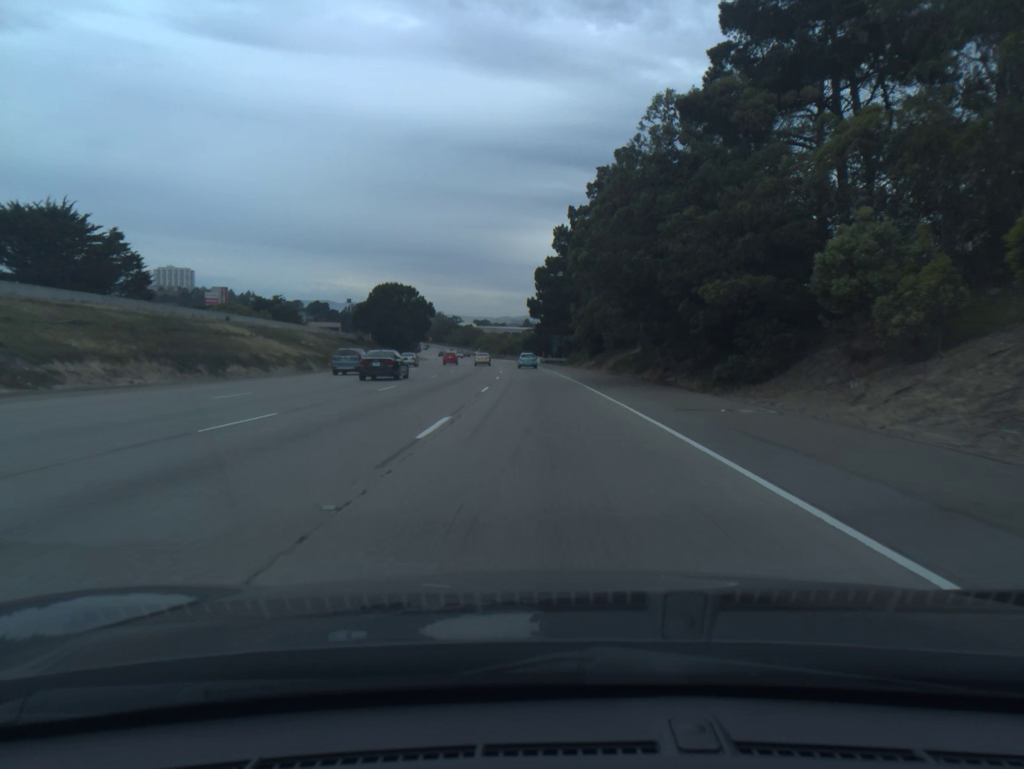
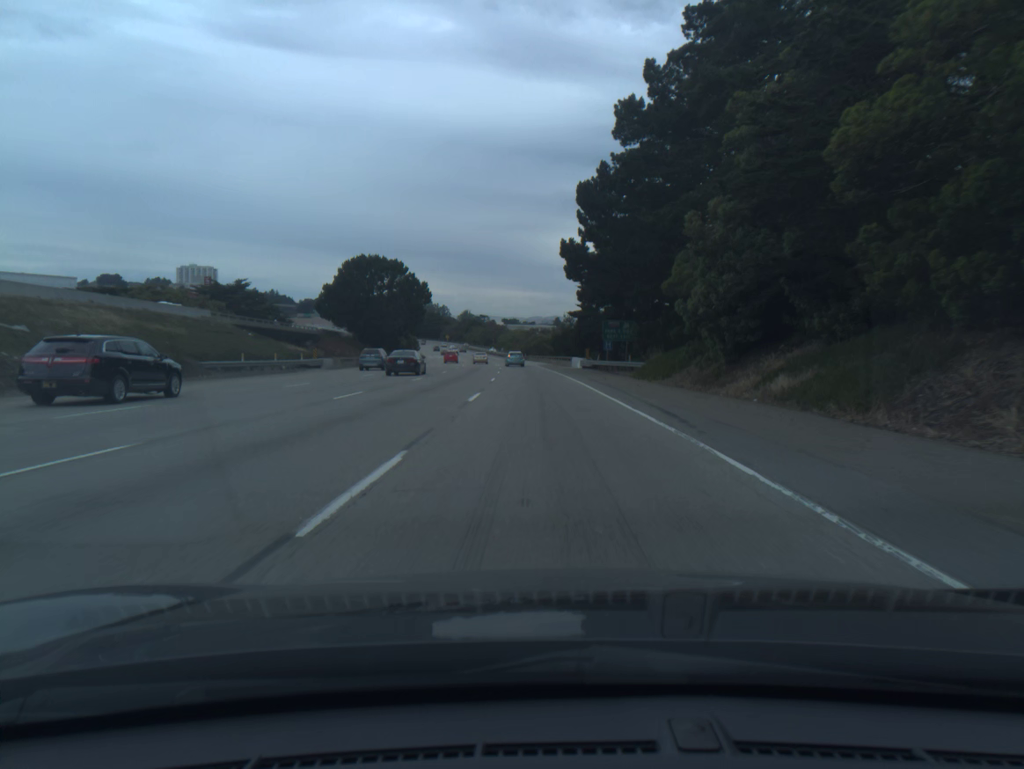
(-1.0, +49.9) m; -2°
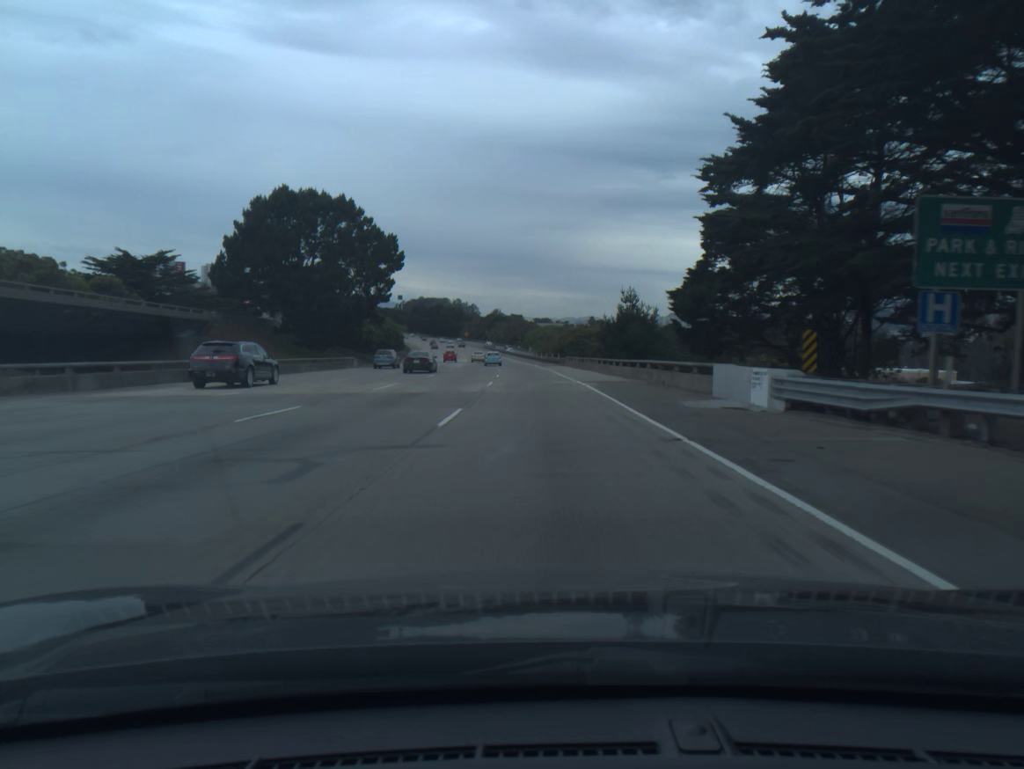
(-1.0, +51.2) m; -2°
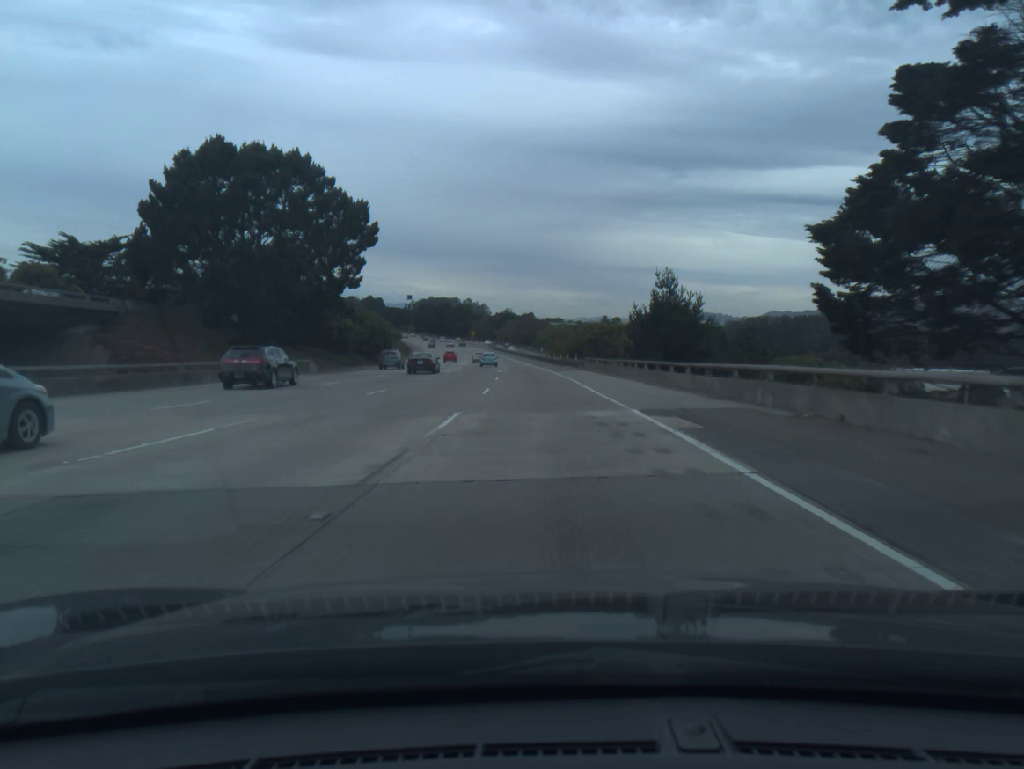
(-0.1, +17.3) m; -1°
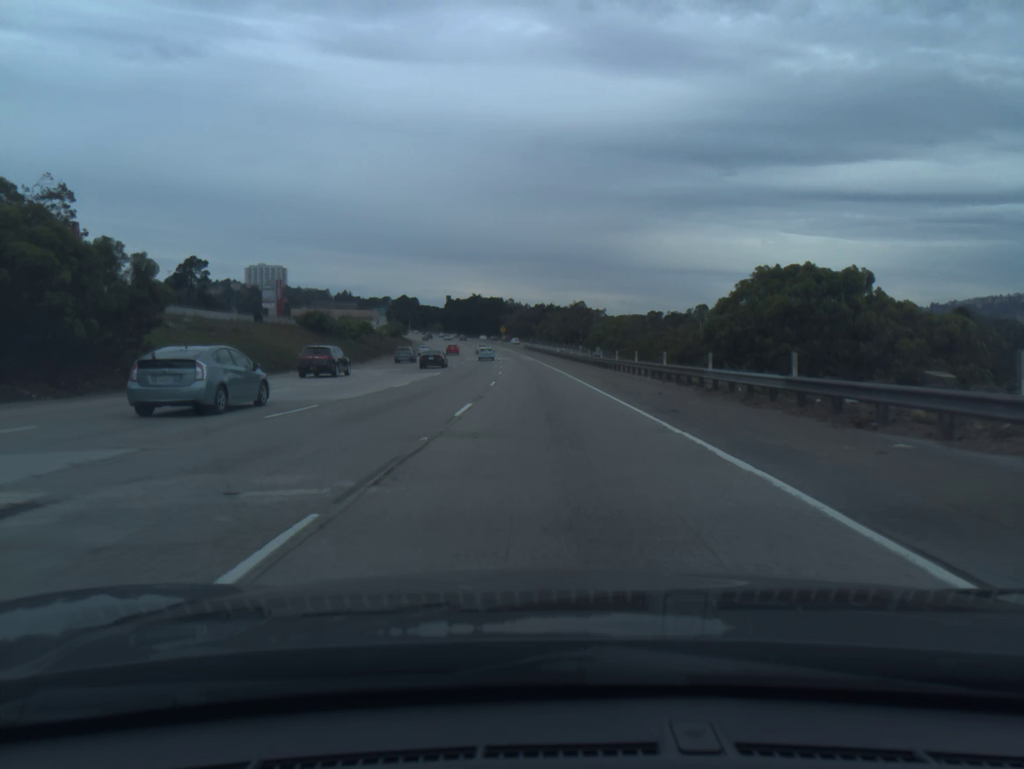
(-2.1, +70.5) m; -3°
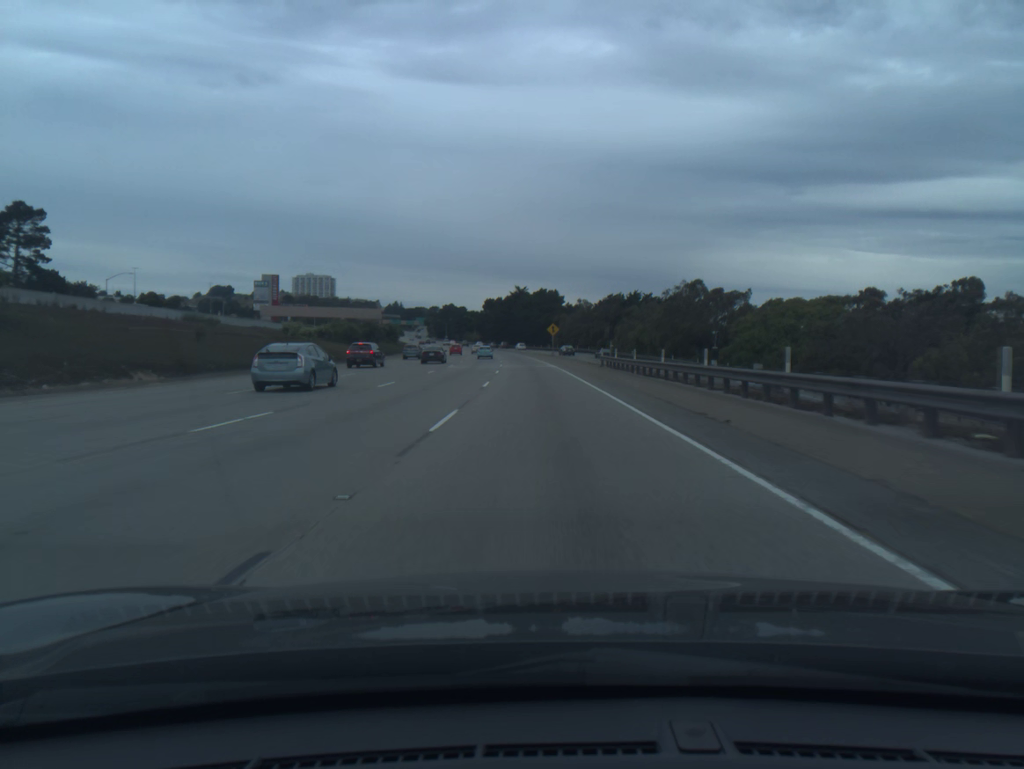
(-3.2, +90.8) m; -4°
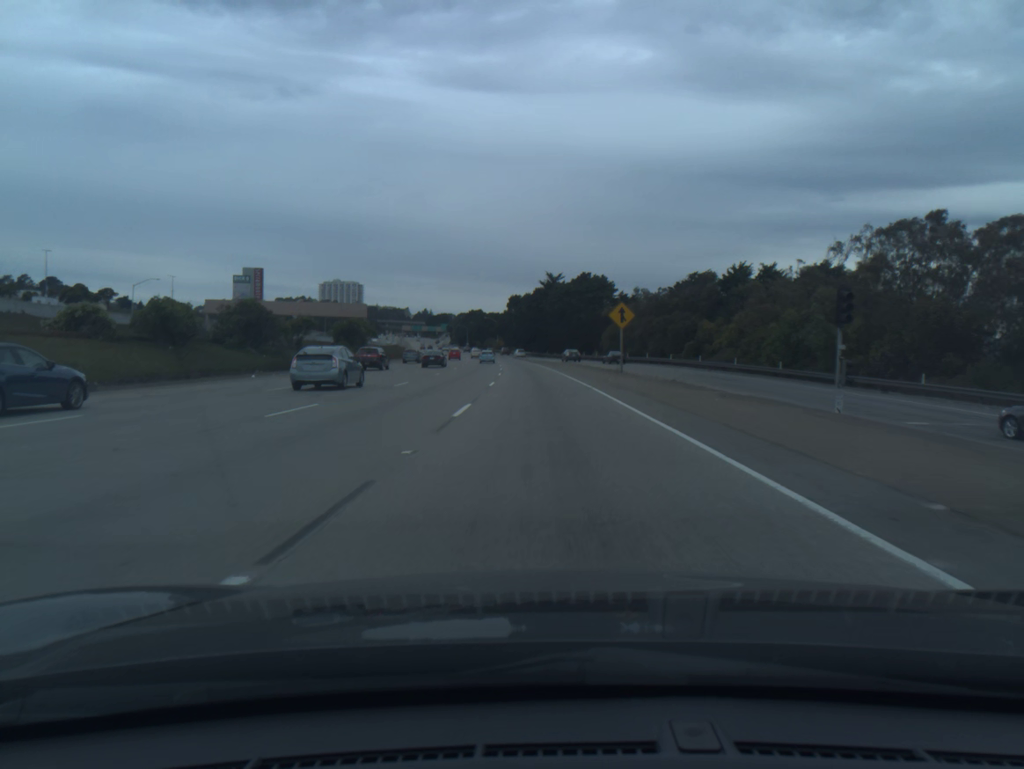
(-1.3, +55.5) m; -3°
